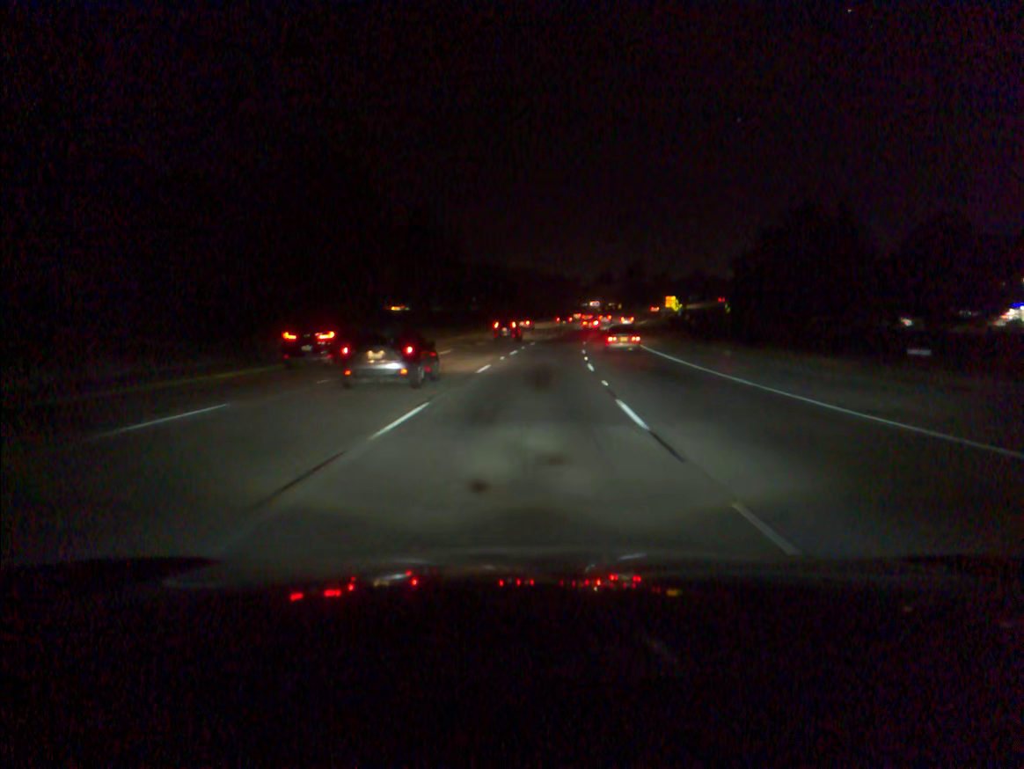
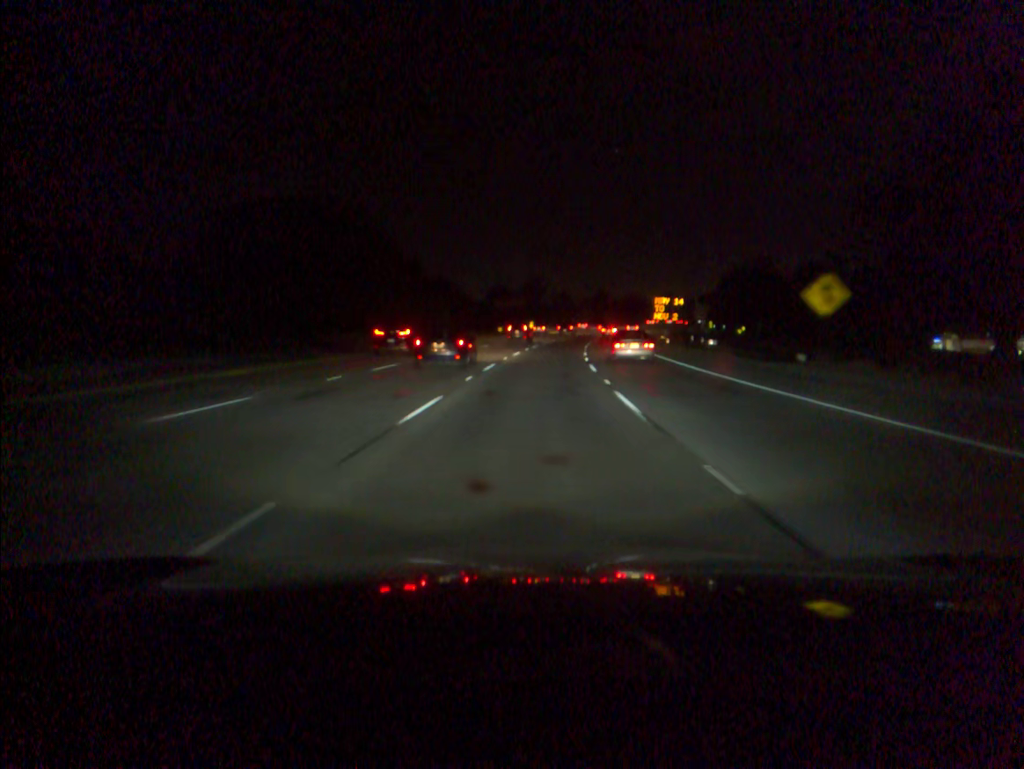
(+6.1, +85.4) m; +8°
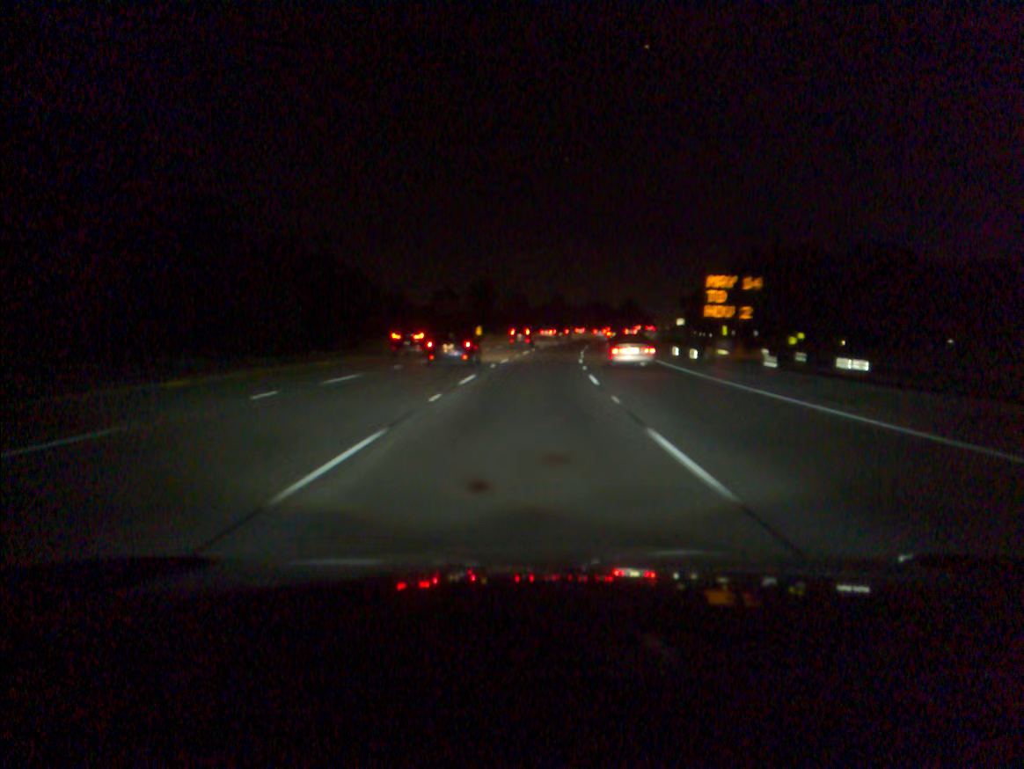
(+1.0, +34.0) m; +3°
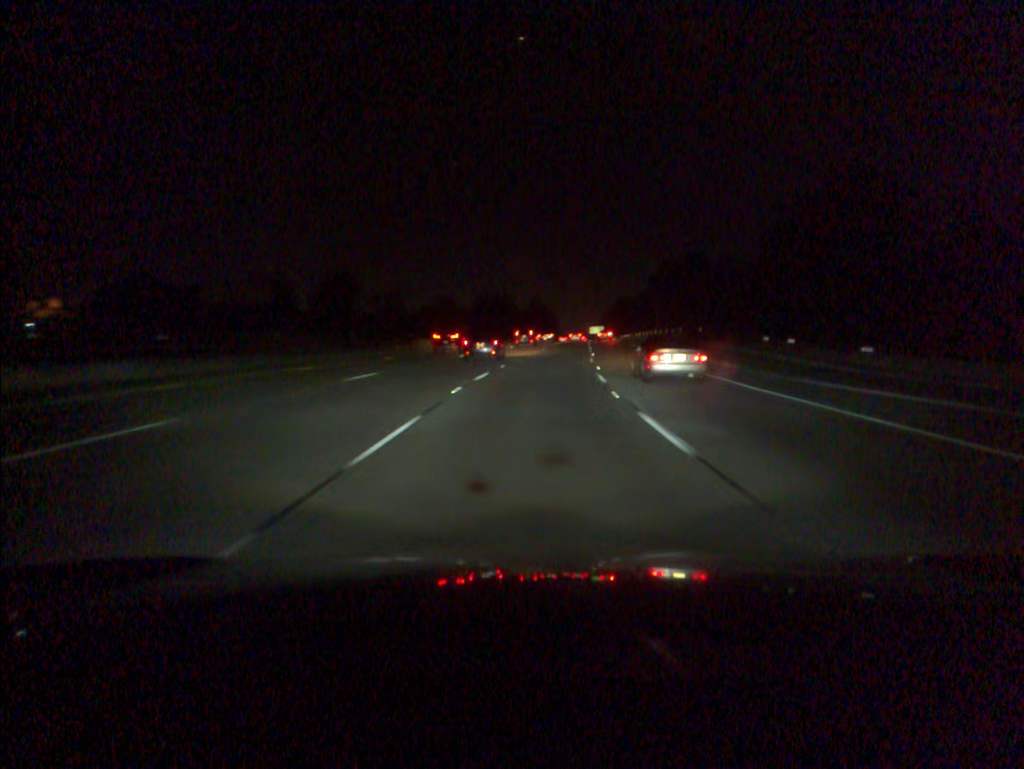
(+5.6, +85.1) m; +8°
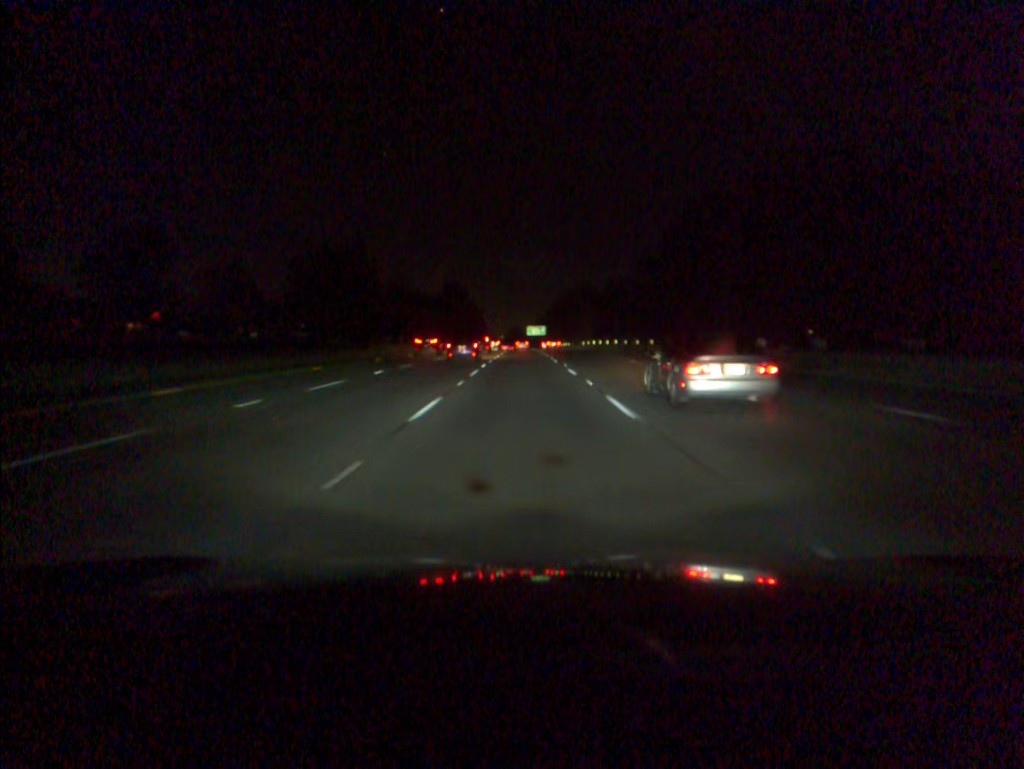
(+5.1, +86.1) m; +5°
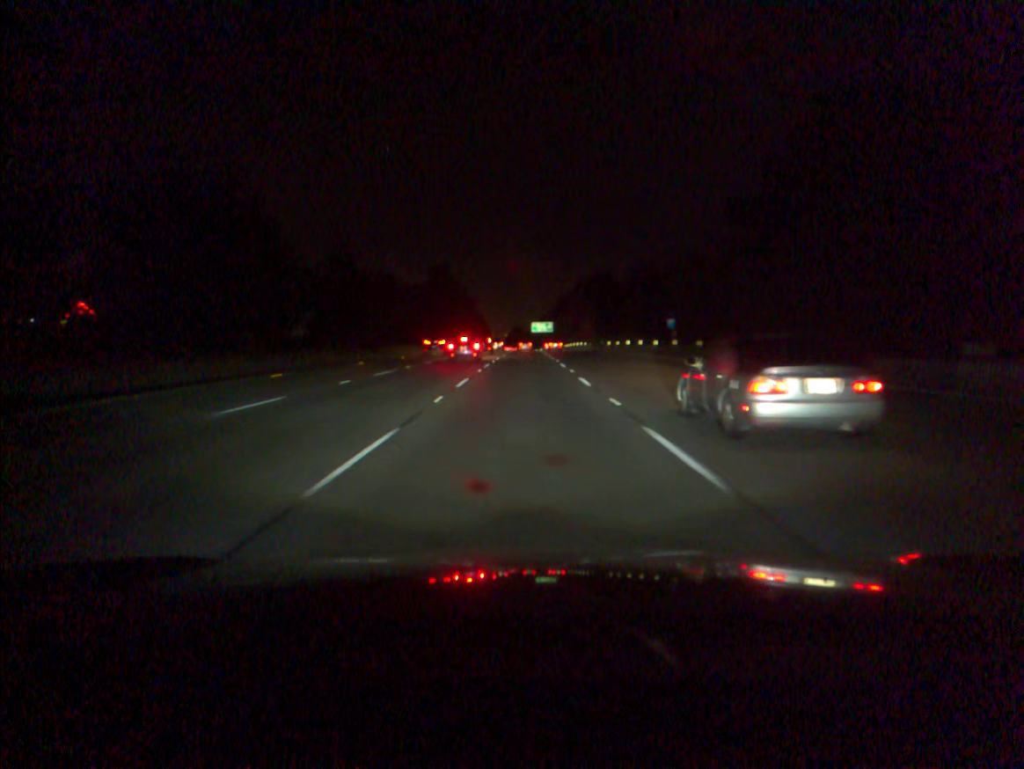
(+0.1, +34.9) m; 0°
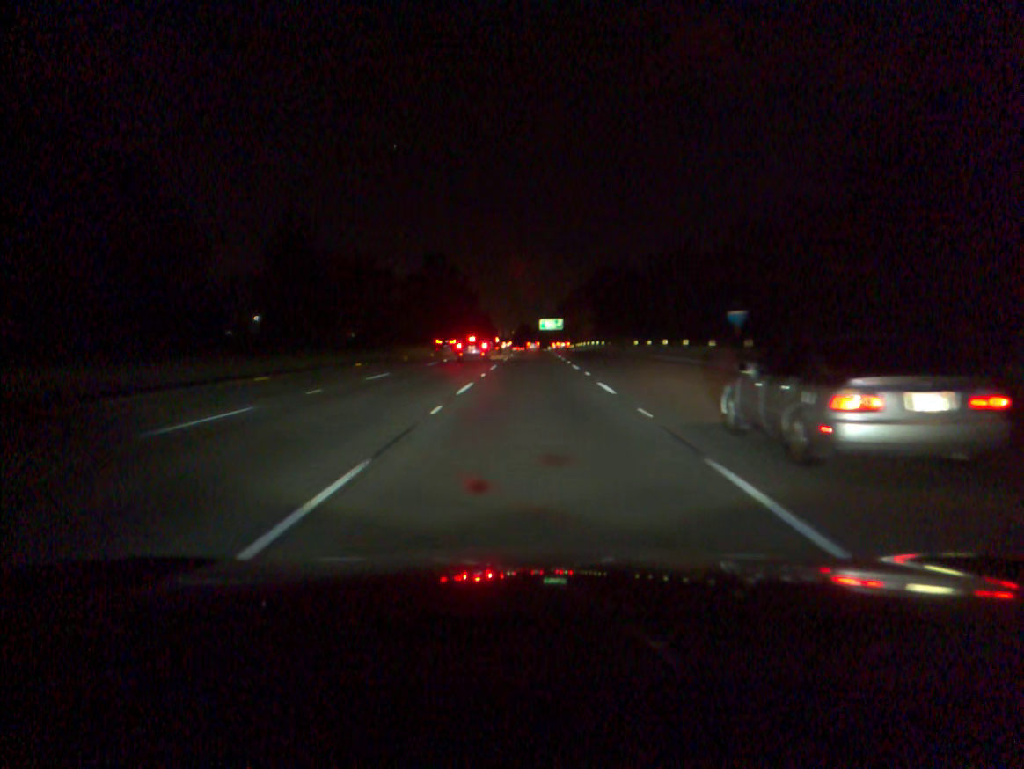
(-0.1, +17.5) m; -1°
